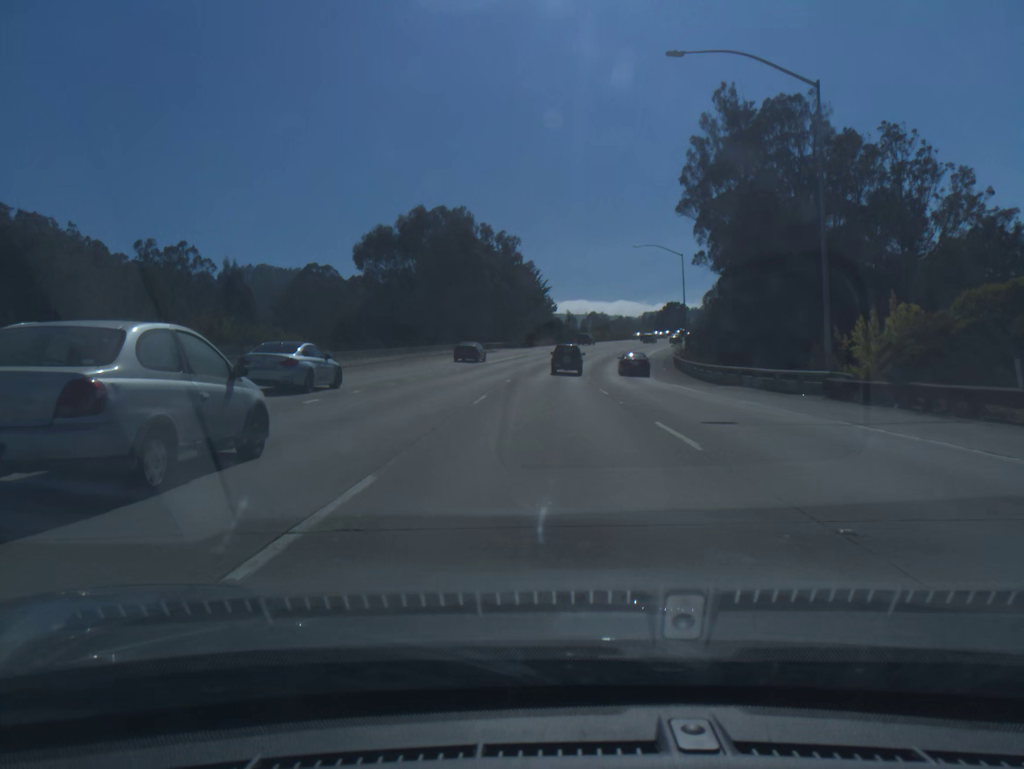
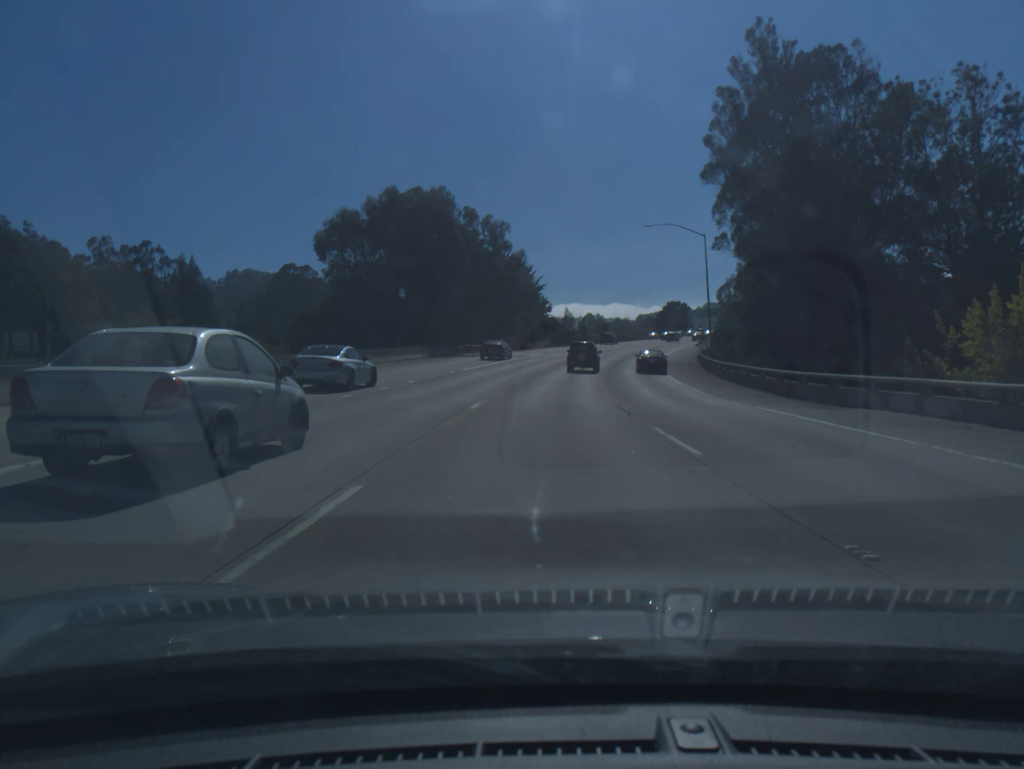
(0.0, +15.0) m; 0°
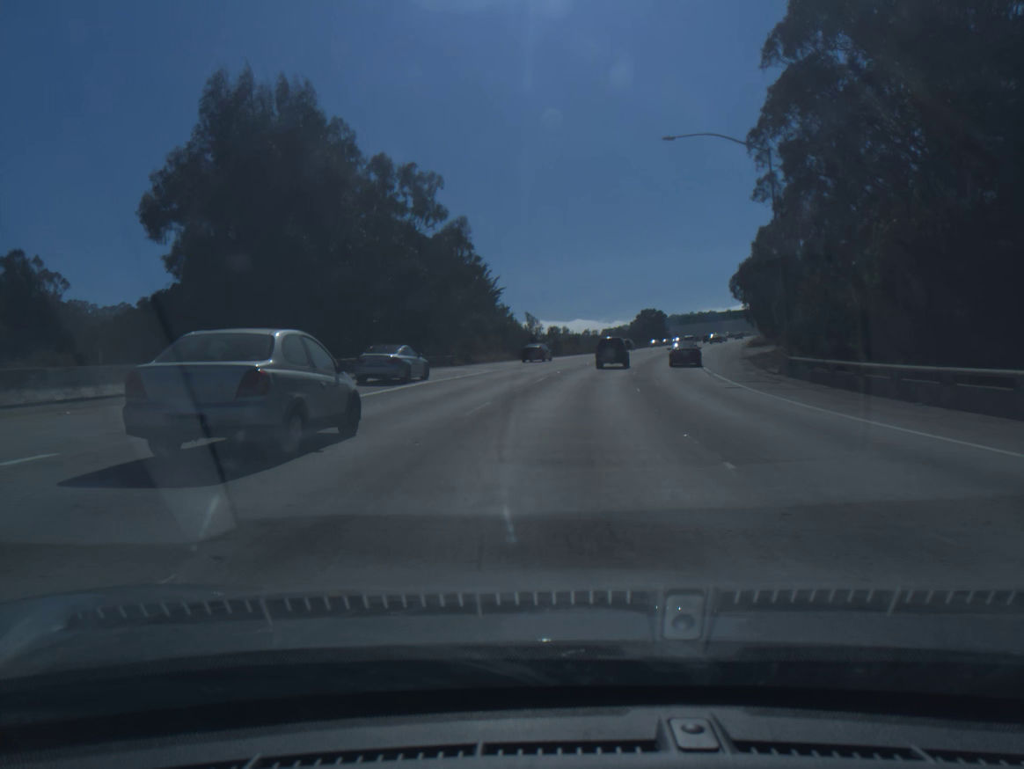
(+0.6, +31.0) m; +2°
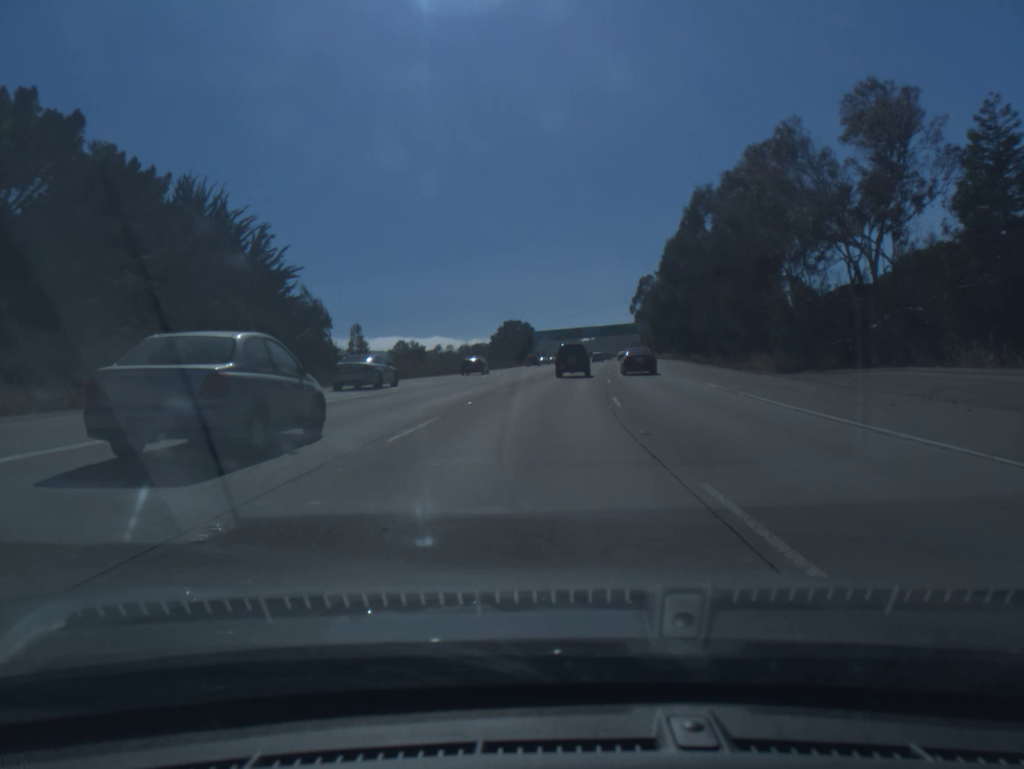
(+3.9, +47.6) m; +10°
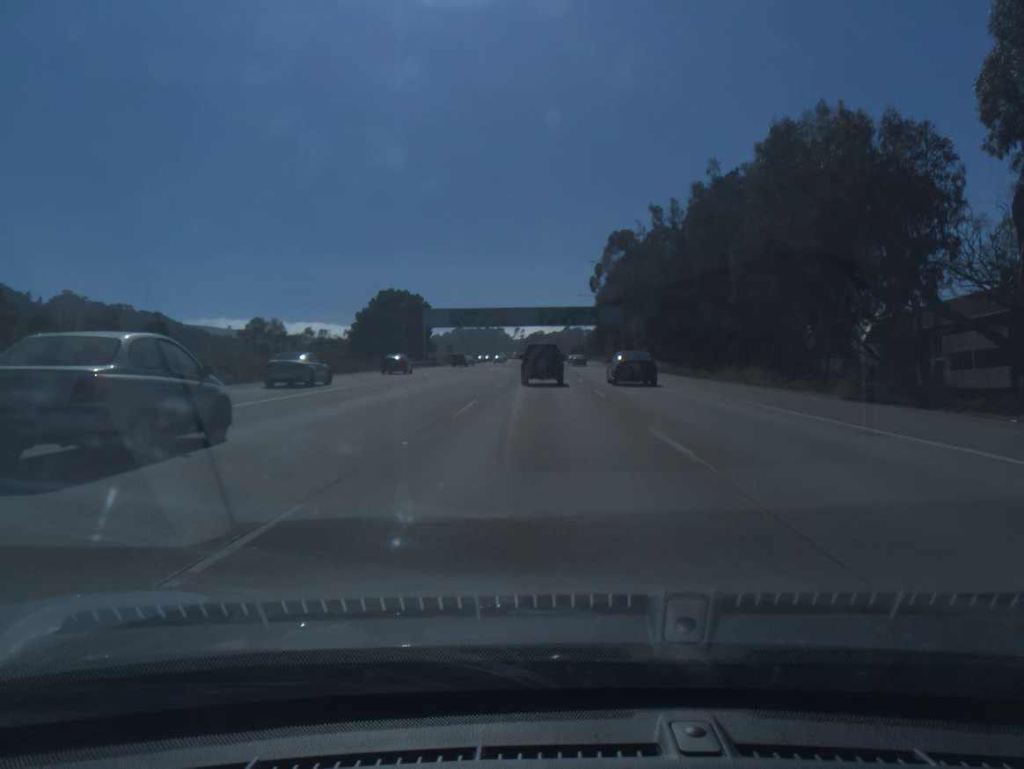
(+5.7, +80.9) m; +6°
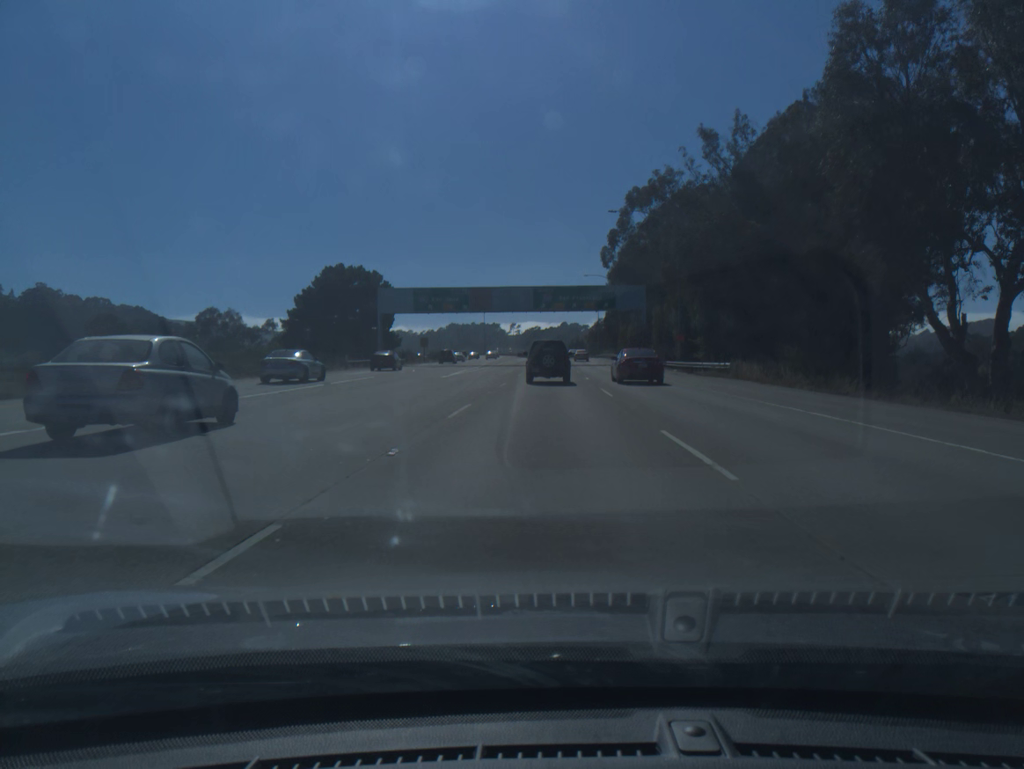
(+0.2, +30.2) m; 0°
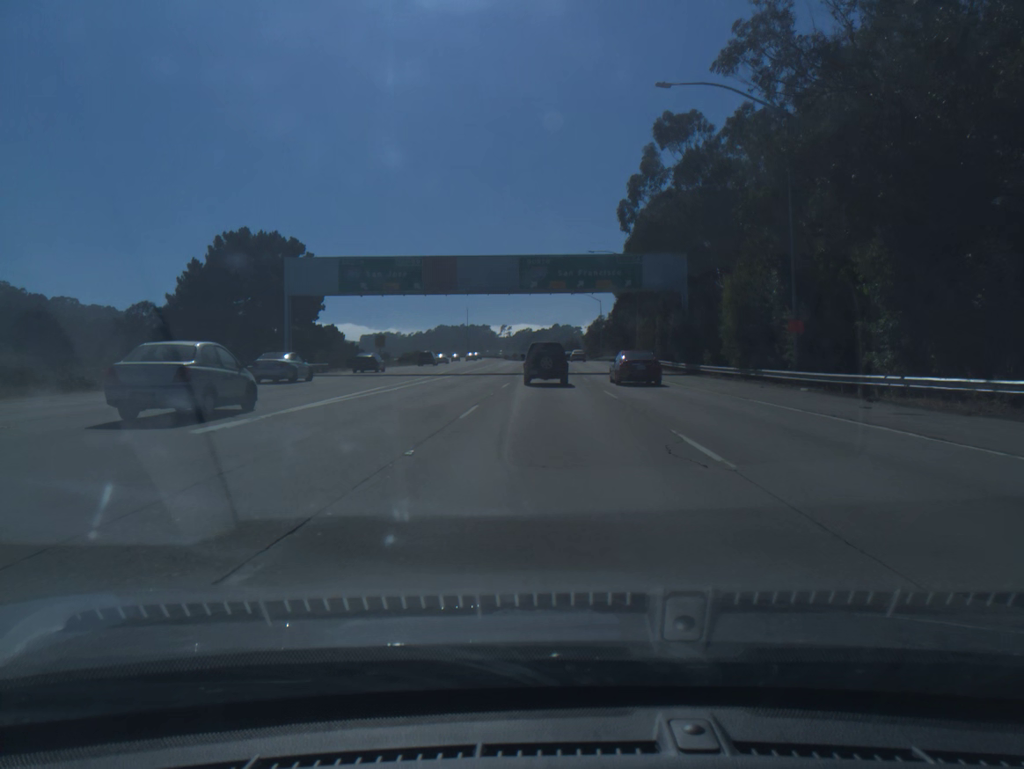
(+0.1, +28.9) m; +1°
